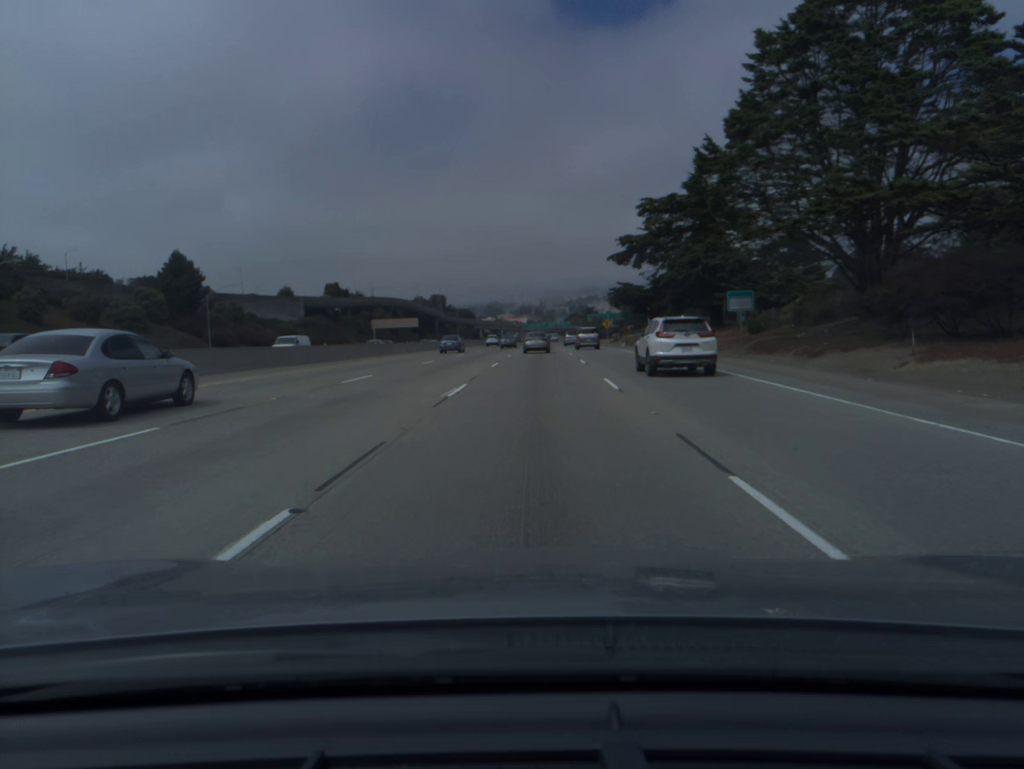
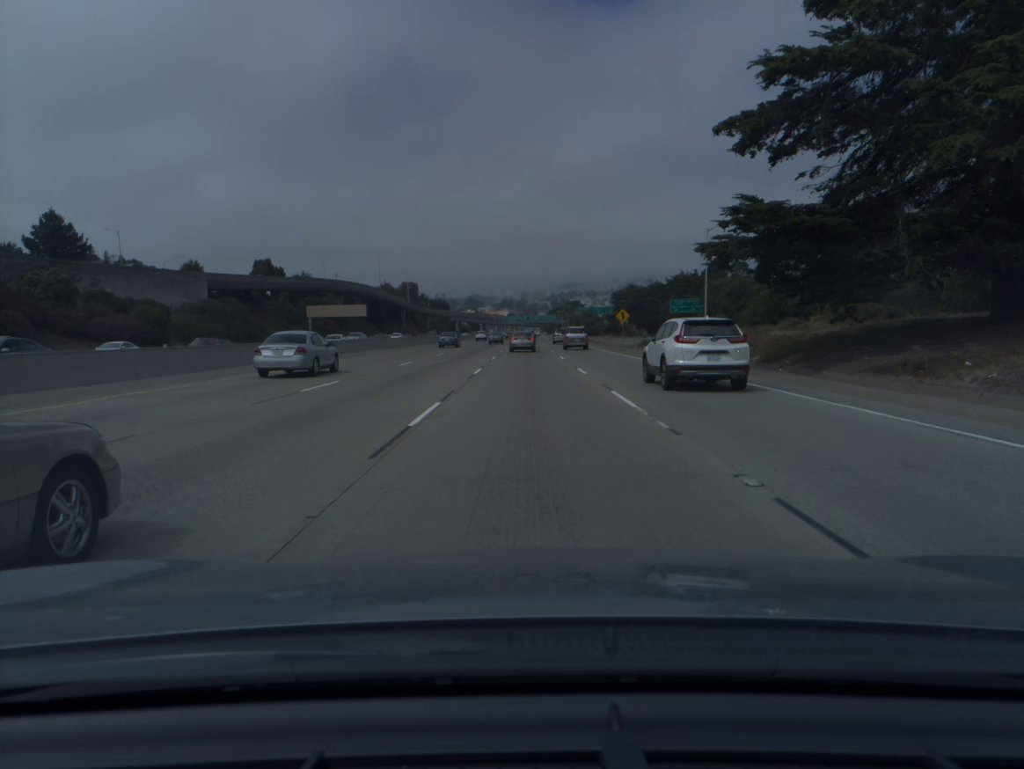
(+0.8, +47.8) m; +1°
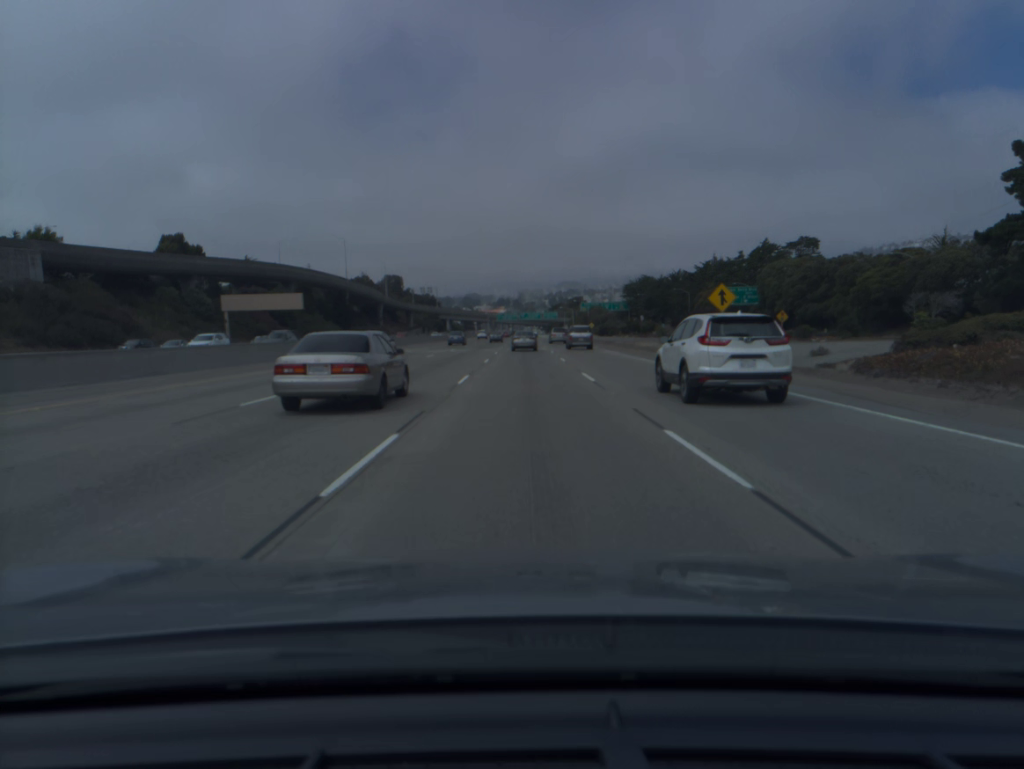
(+0.1, +47.7) m; 0°
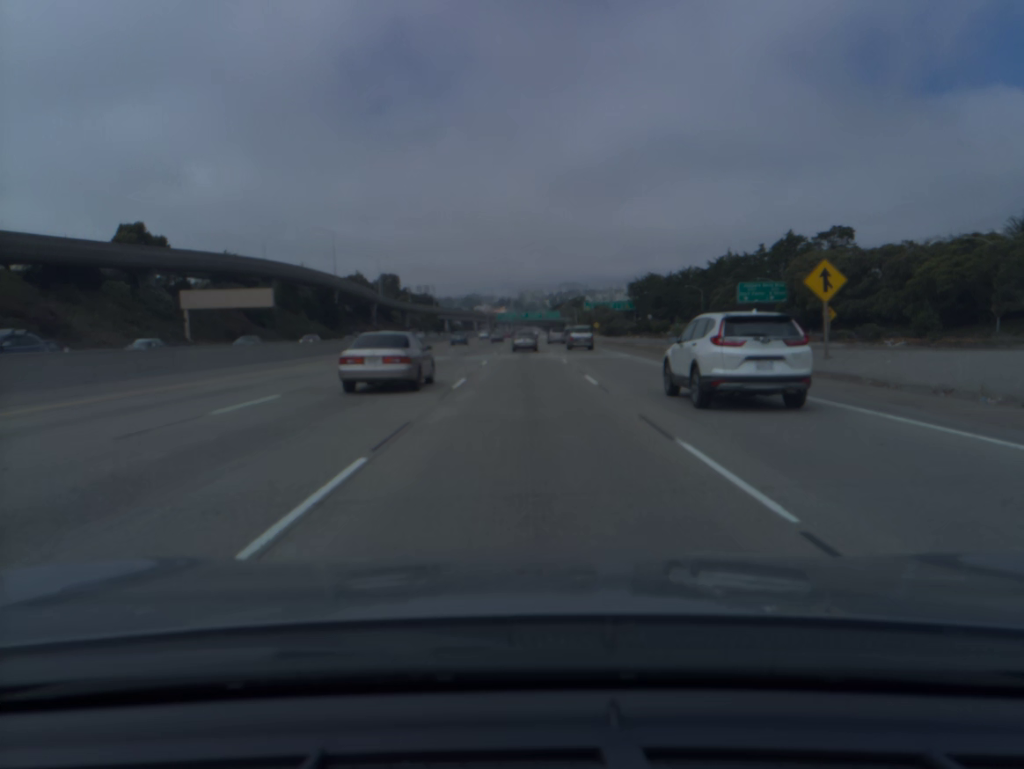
(0.0, +15.9) m; 0°
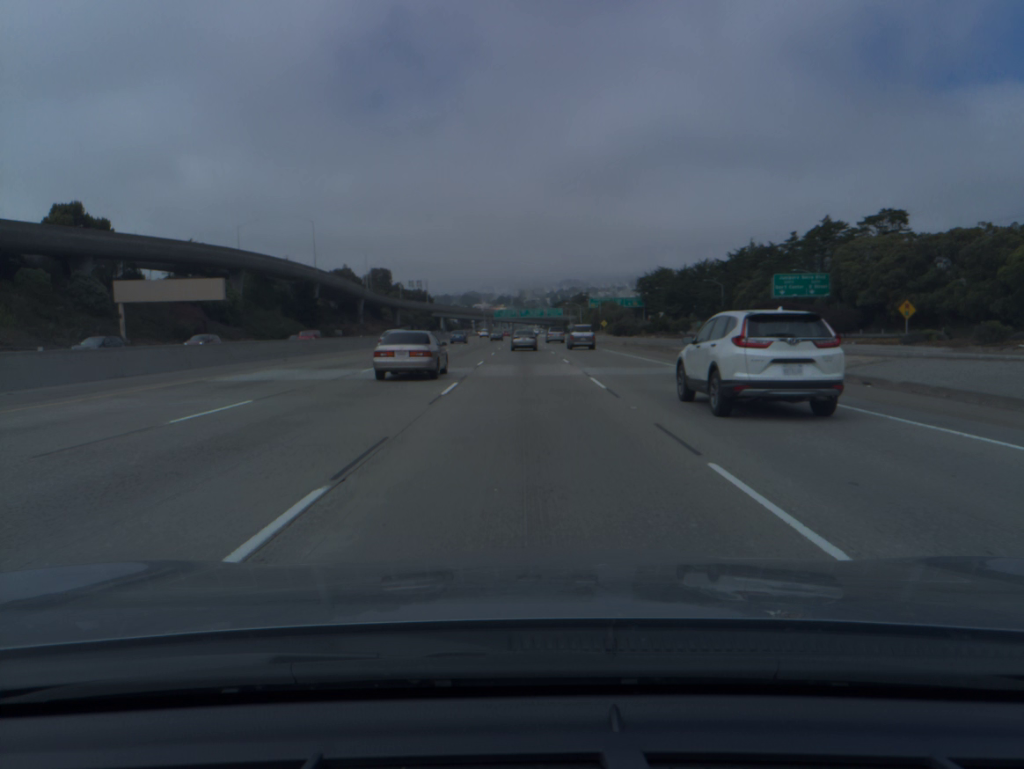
(0.0, +15.9) m; 0°
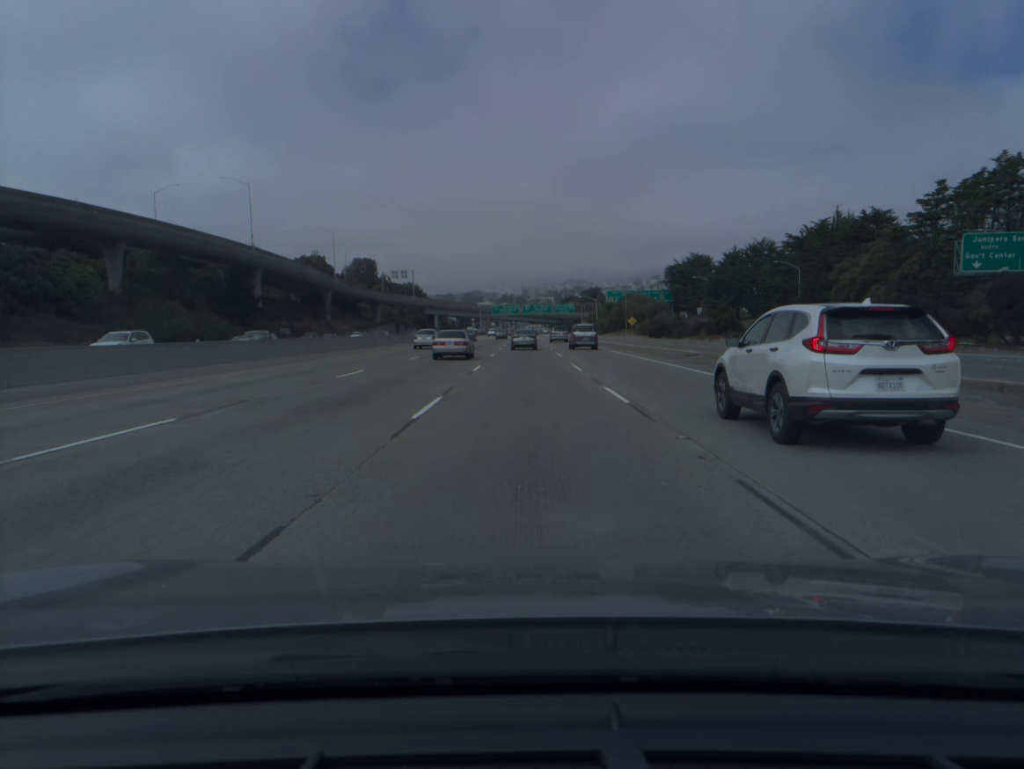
(-0.1, +47.8) m; 0°
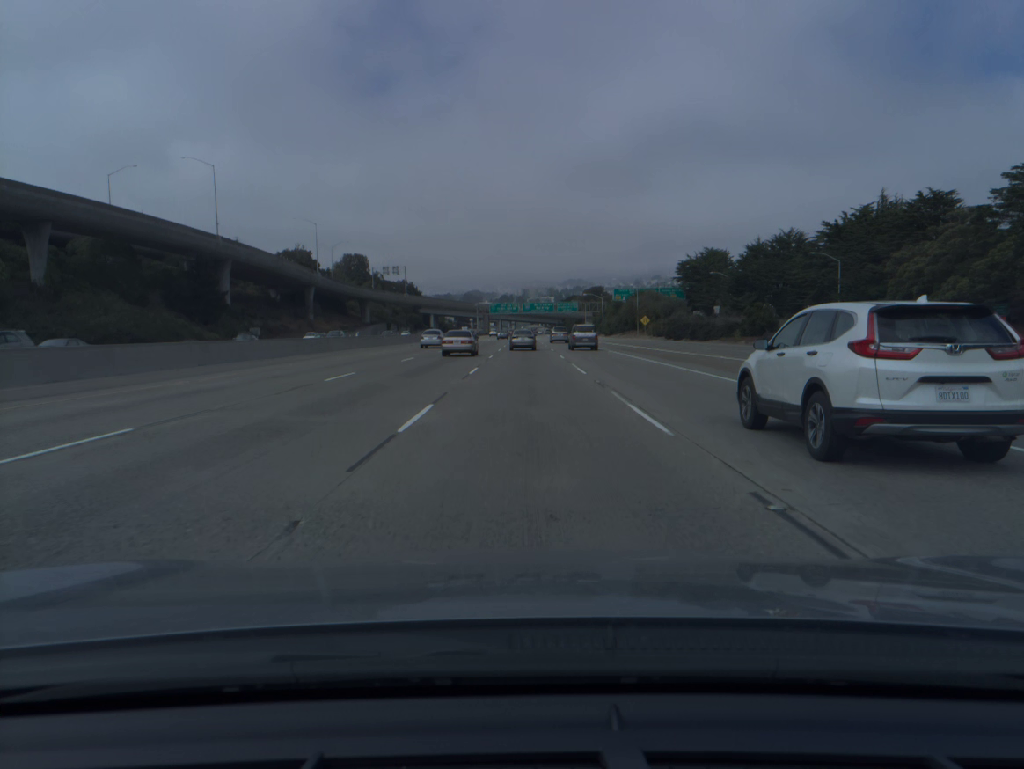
(0.0, +15.9) m; 0°
